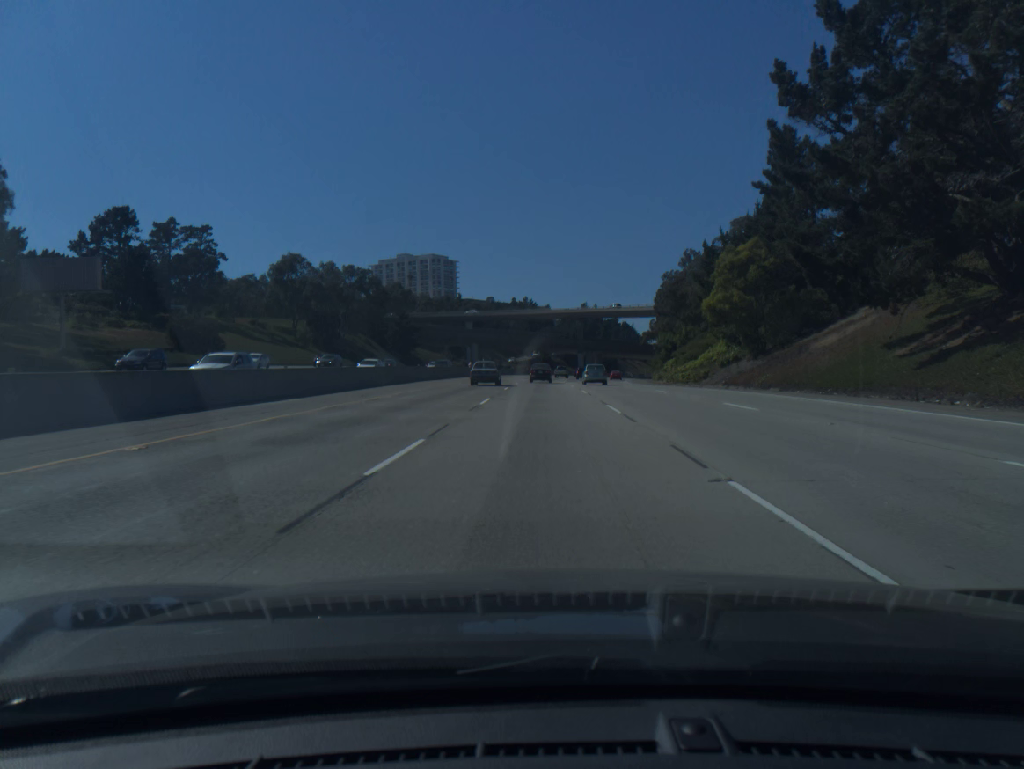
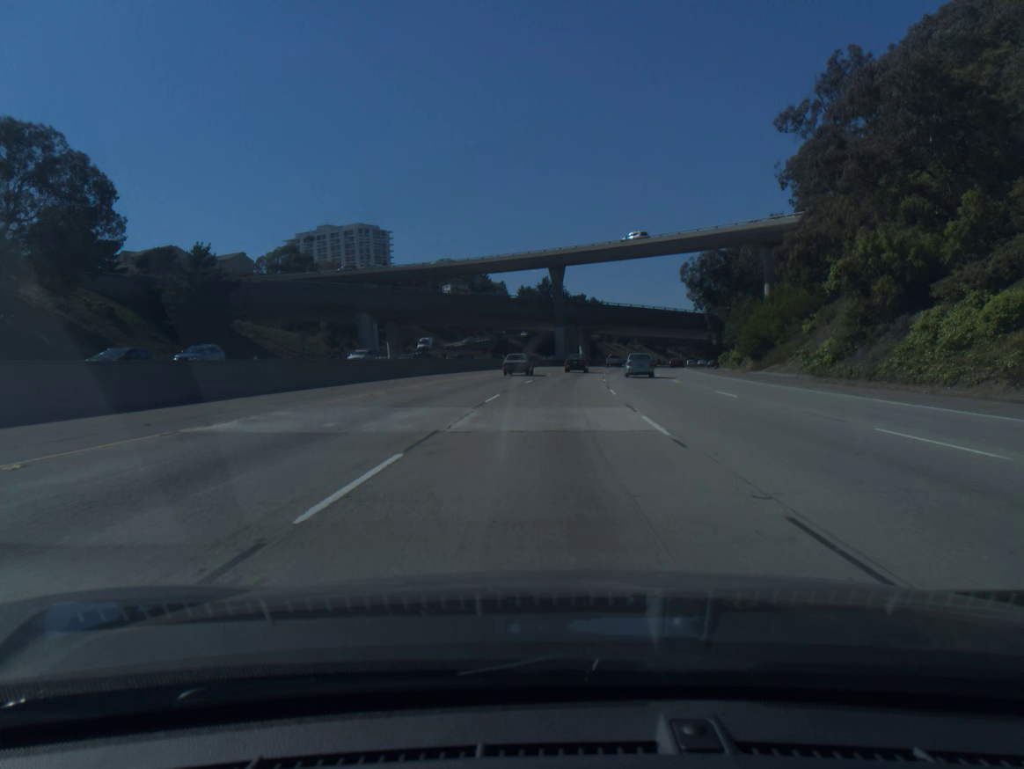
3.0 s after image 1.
(+0.8, +89.7) m; +3°
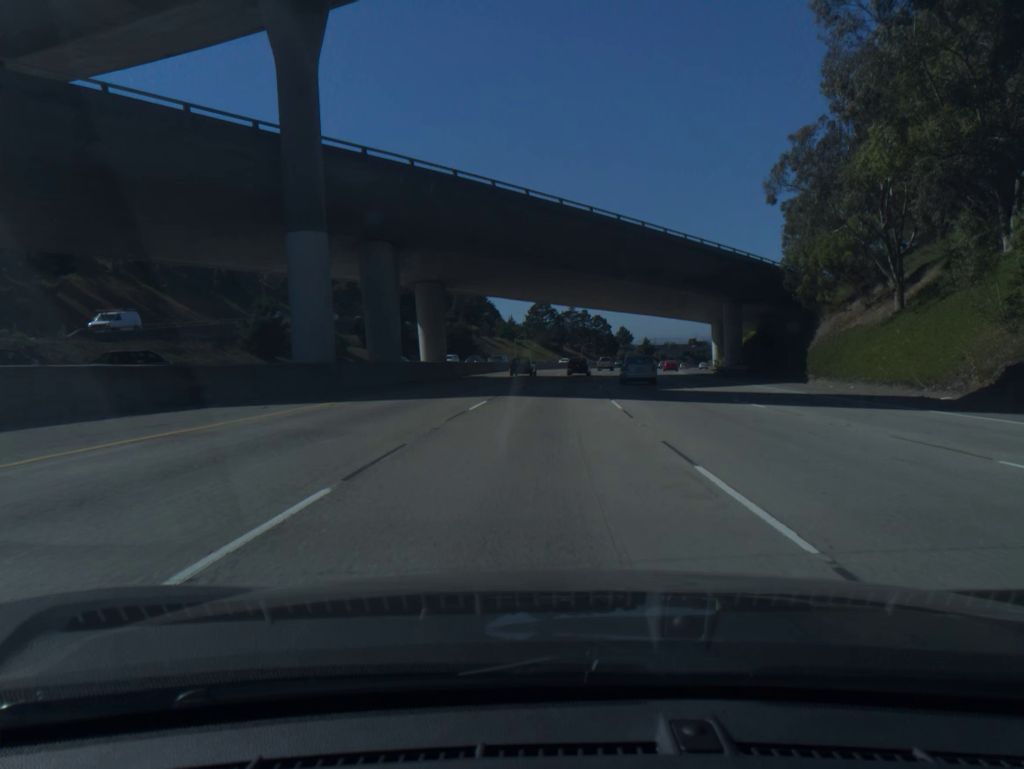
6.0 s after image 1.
(+6.8, +89.6) m; +9°
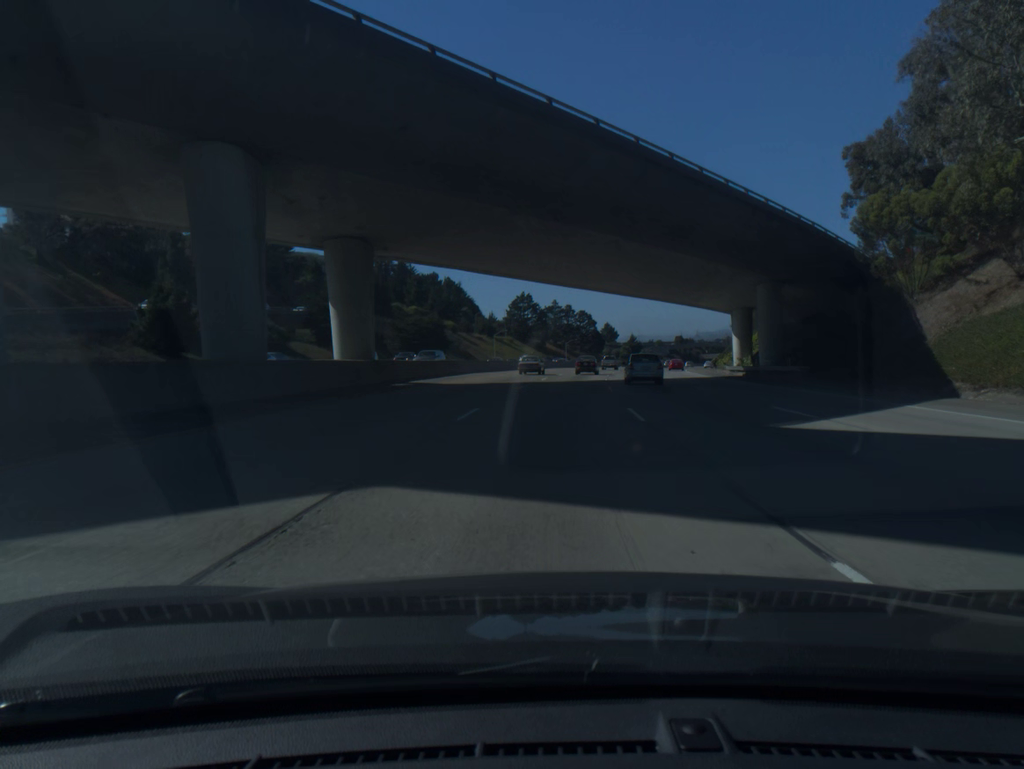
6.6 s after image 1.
(+0.2, +18.0) m; +1°
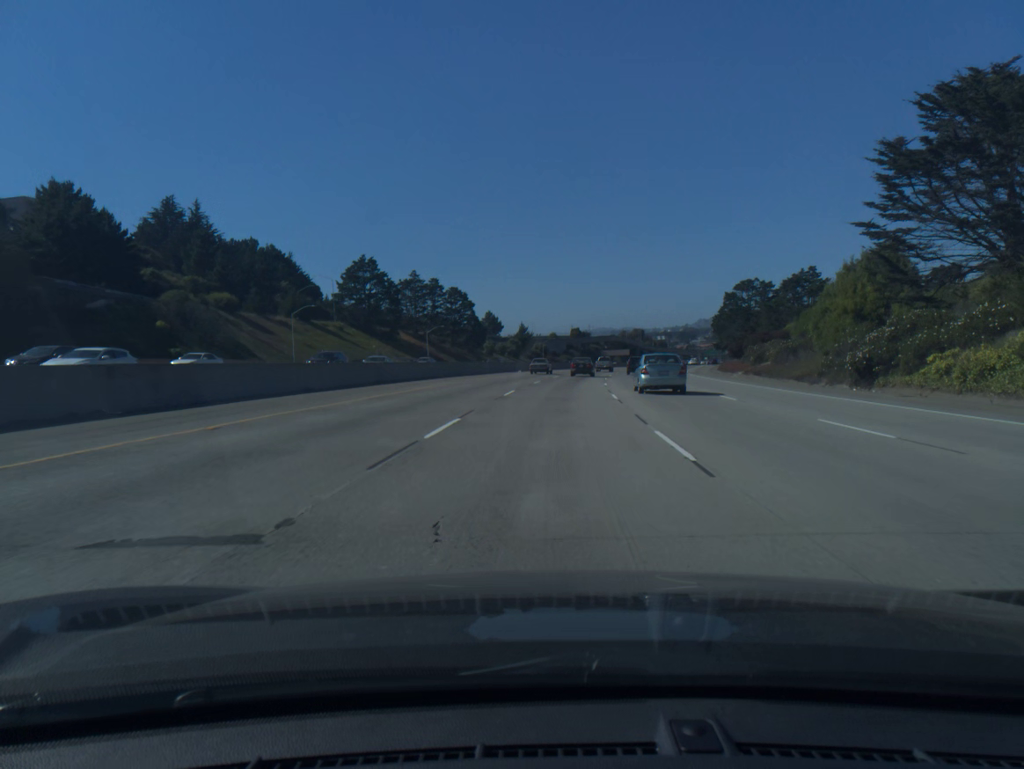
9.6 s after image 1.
(+7.1, +89.8) m; +9°
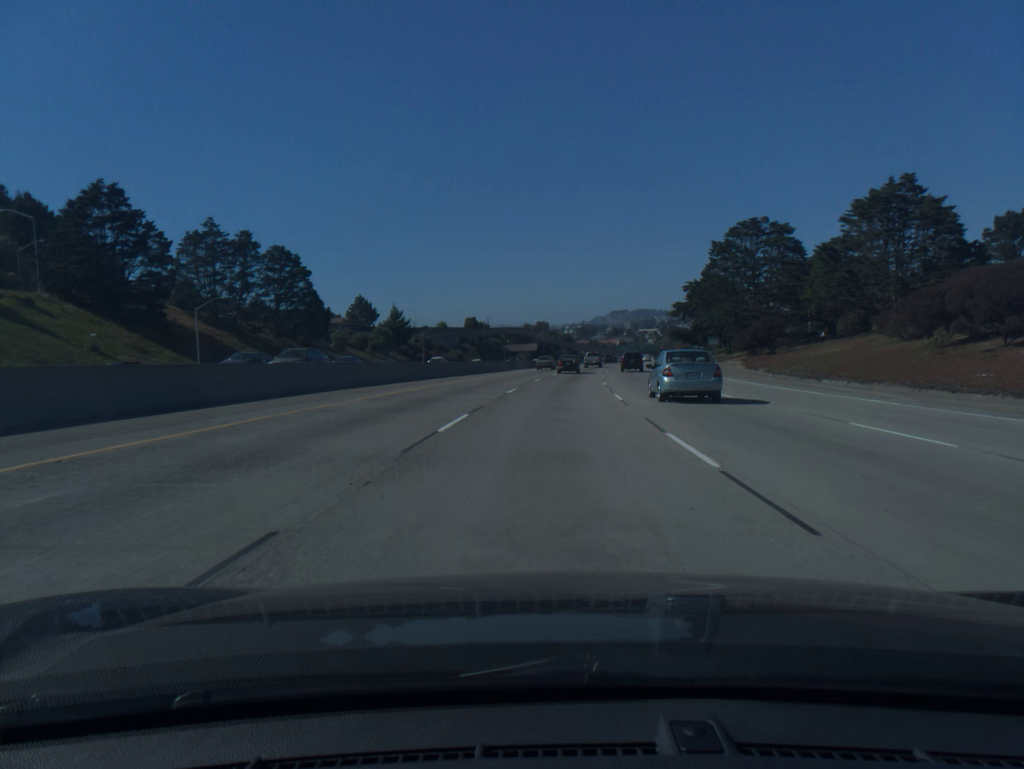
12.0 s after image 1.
(+4.5, +72.0) m; +7°
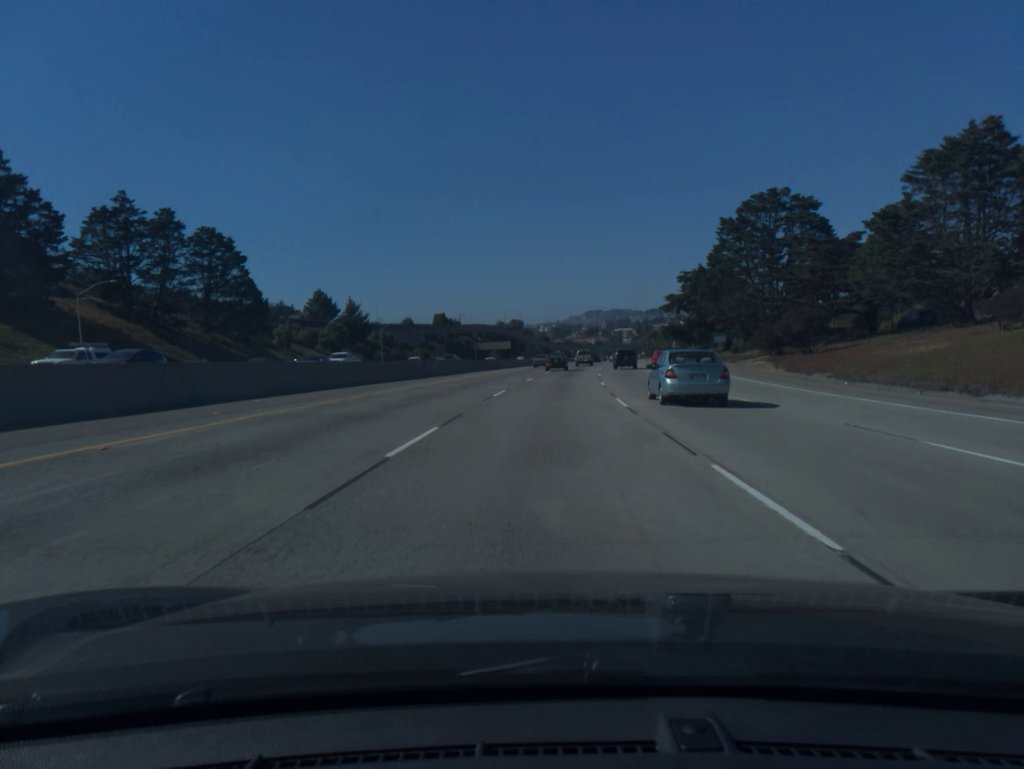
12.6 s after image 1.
(+0.3, +18.0) m; +2°
